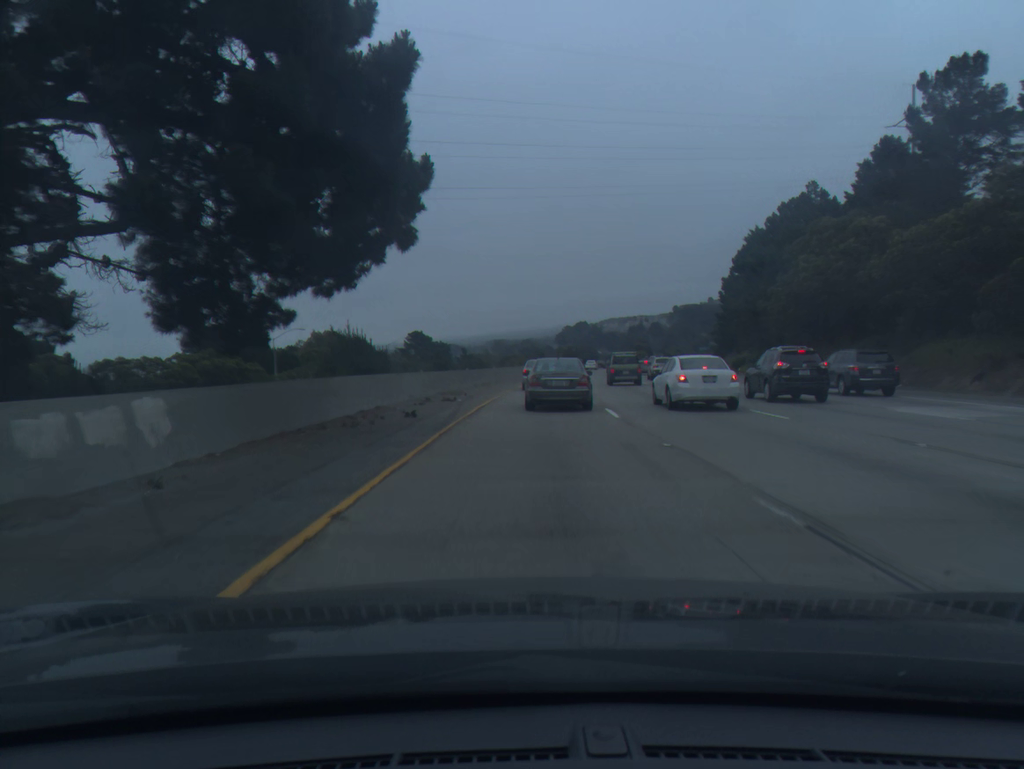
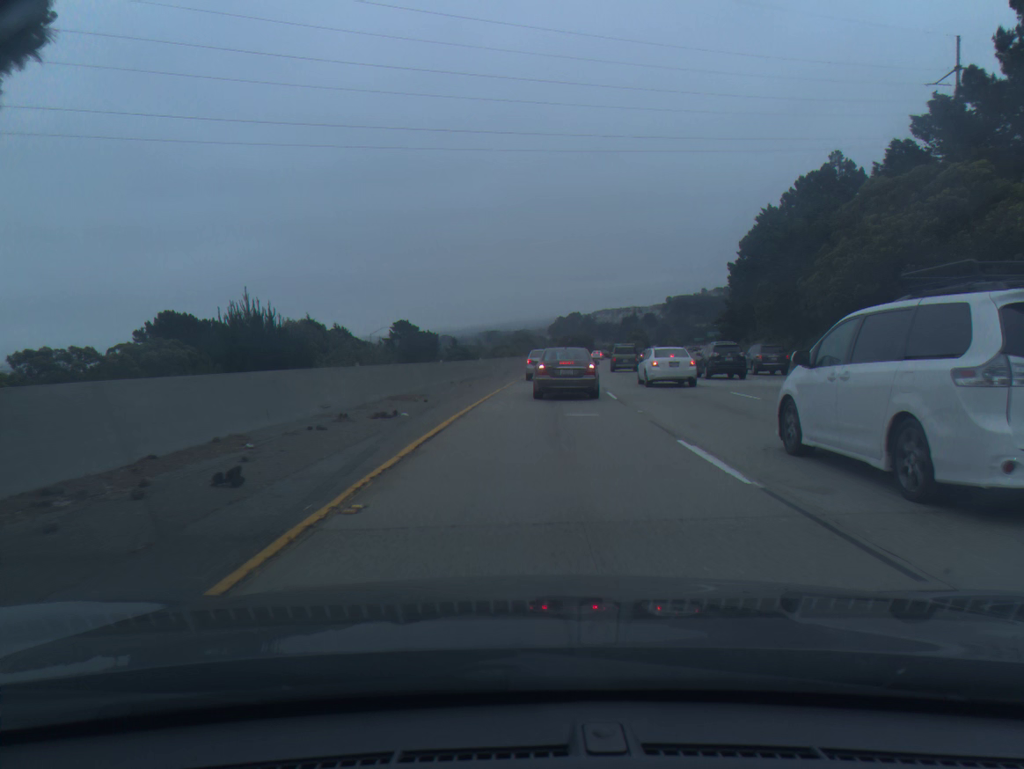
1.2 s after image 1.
(+0.1, +11.2) m; +1°
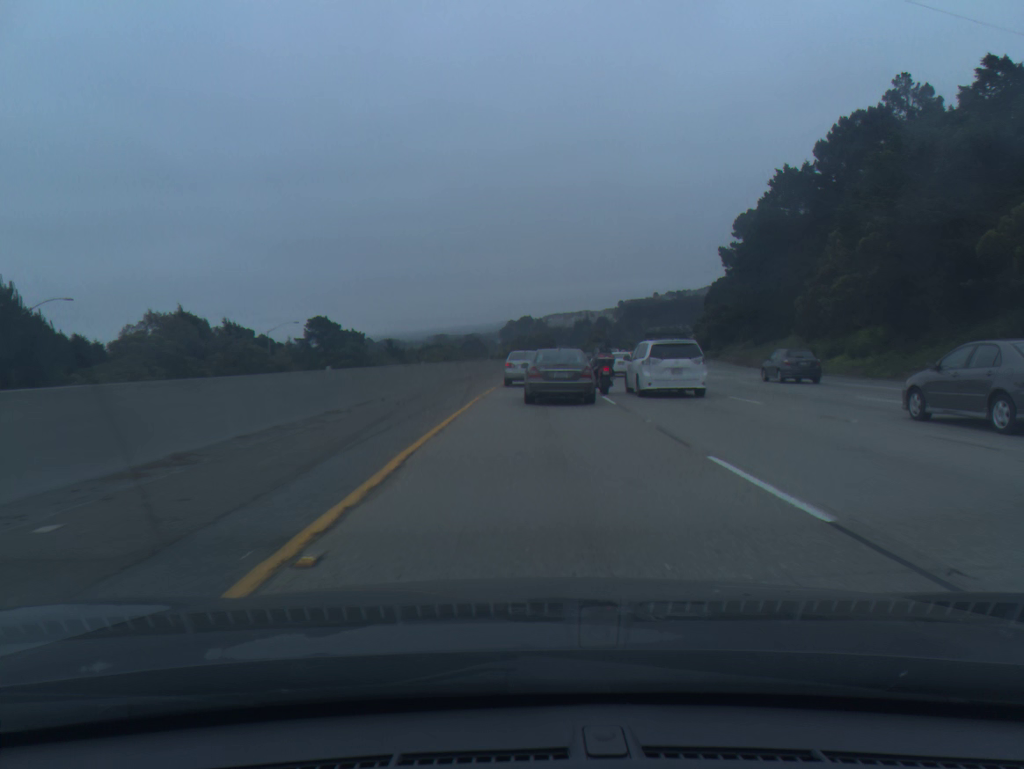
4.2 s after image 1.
(+0.7, +30.7) m; +4°
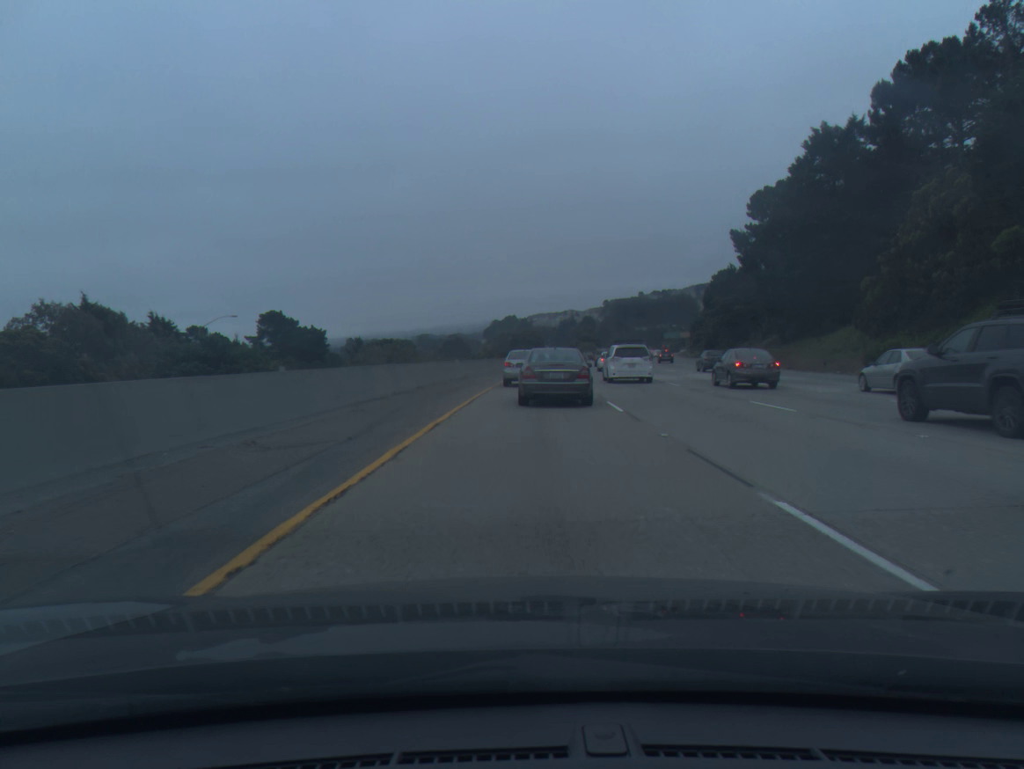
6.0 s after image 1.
(+0.2, +17.8) m; +1°
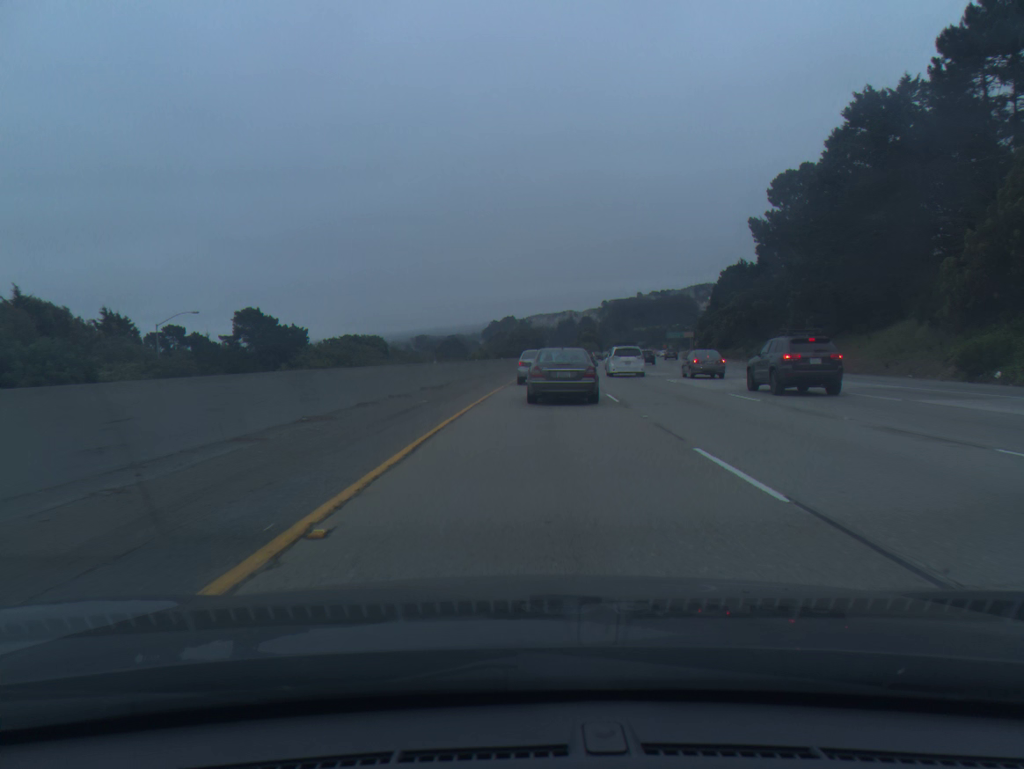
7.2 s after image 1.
(0.0, +10.9) m; 0°
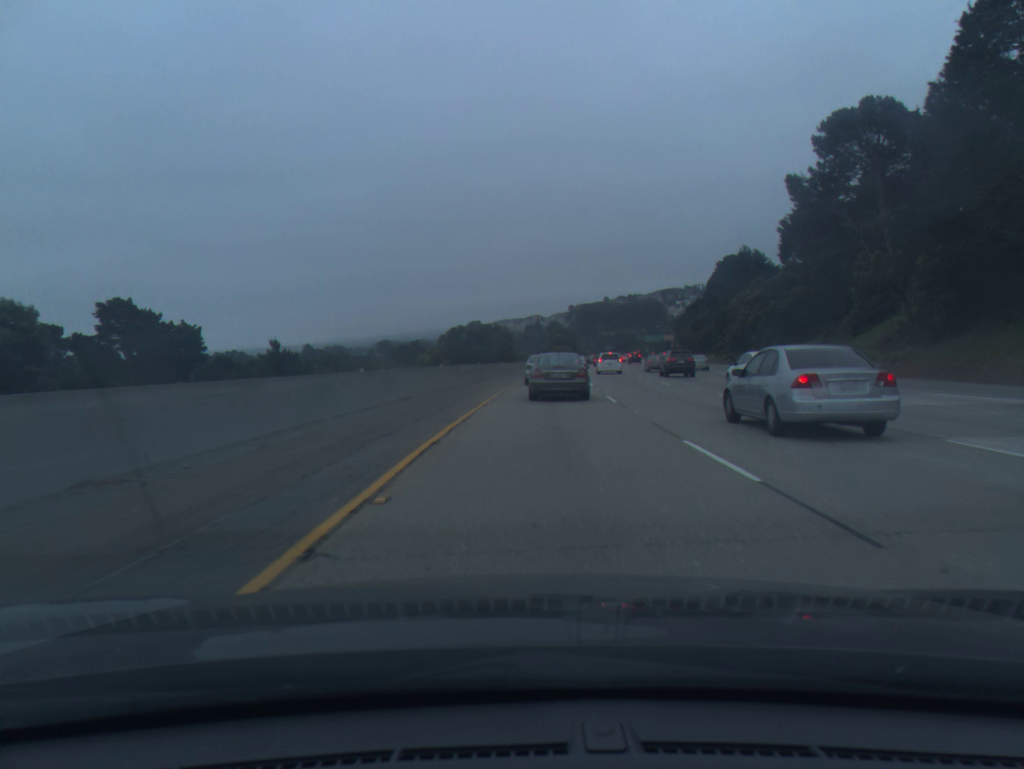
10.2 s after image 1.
(+0.5, +27.9) m; +2°
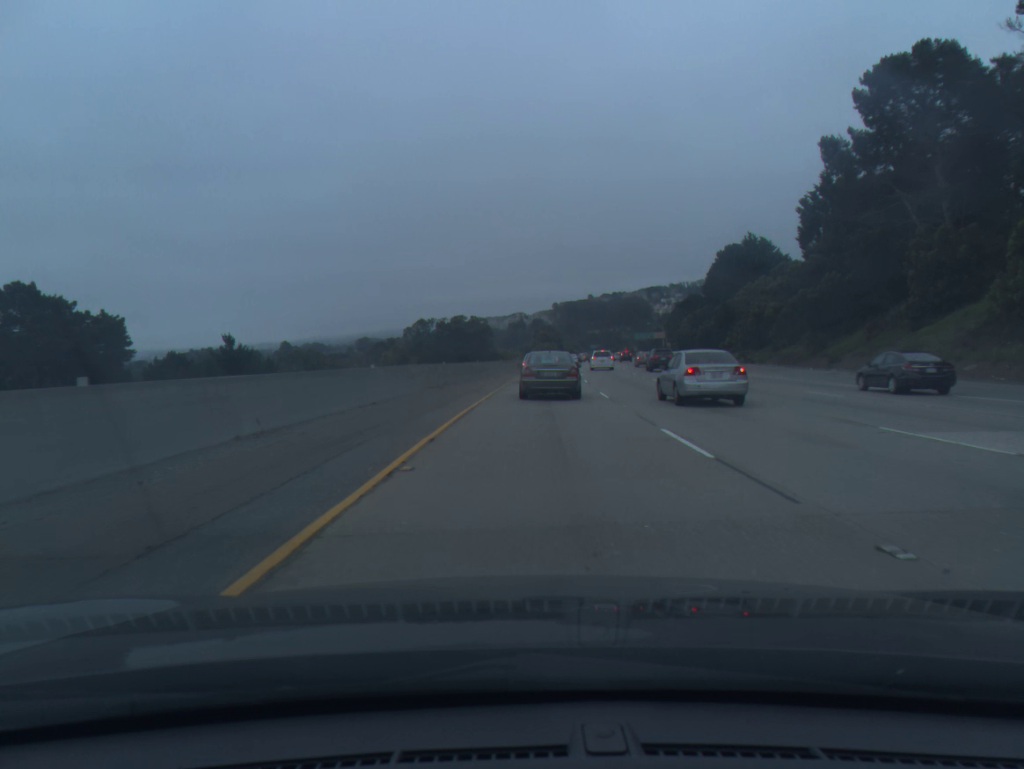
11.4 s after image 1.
(+0.1, +12.8) m; +1°
